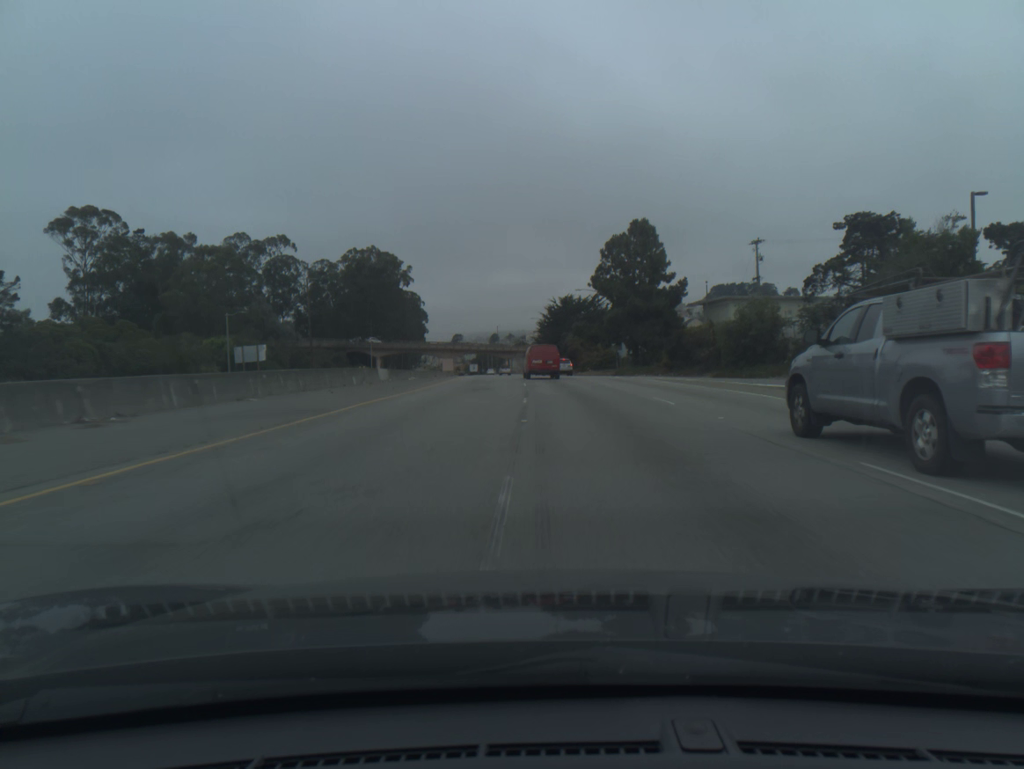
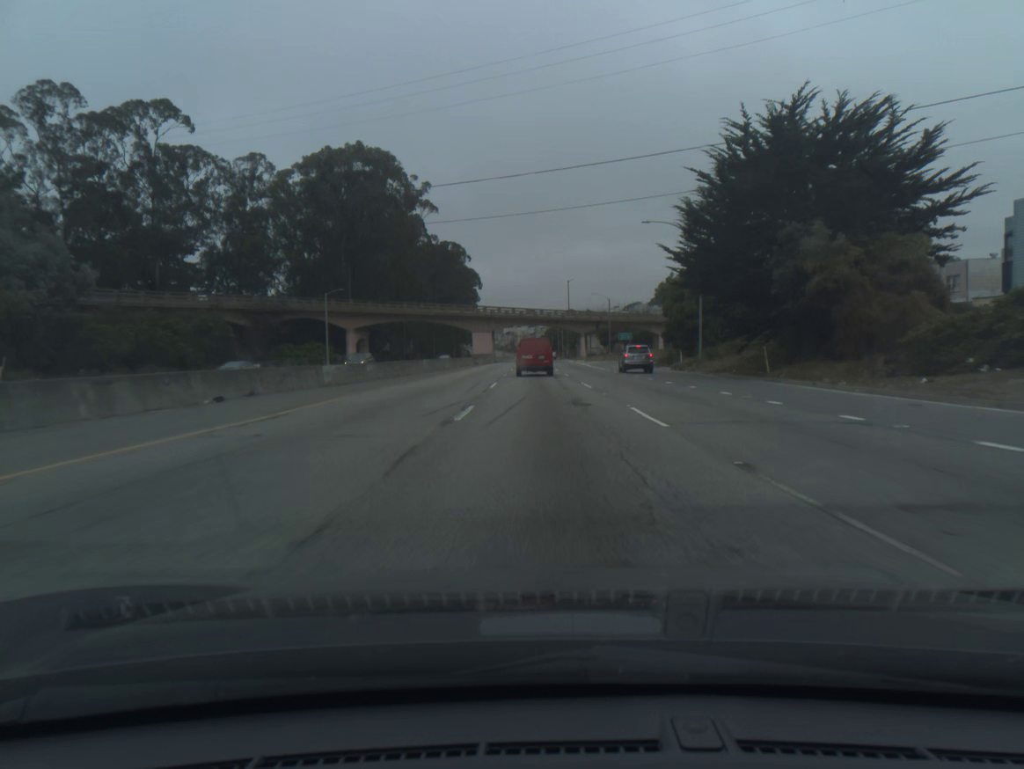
(-3.7, +88.0) m; -6°
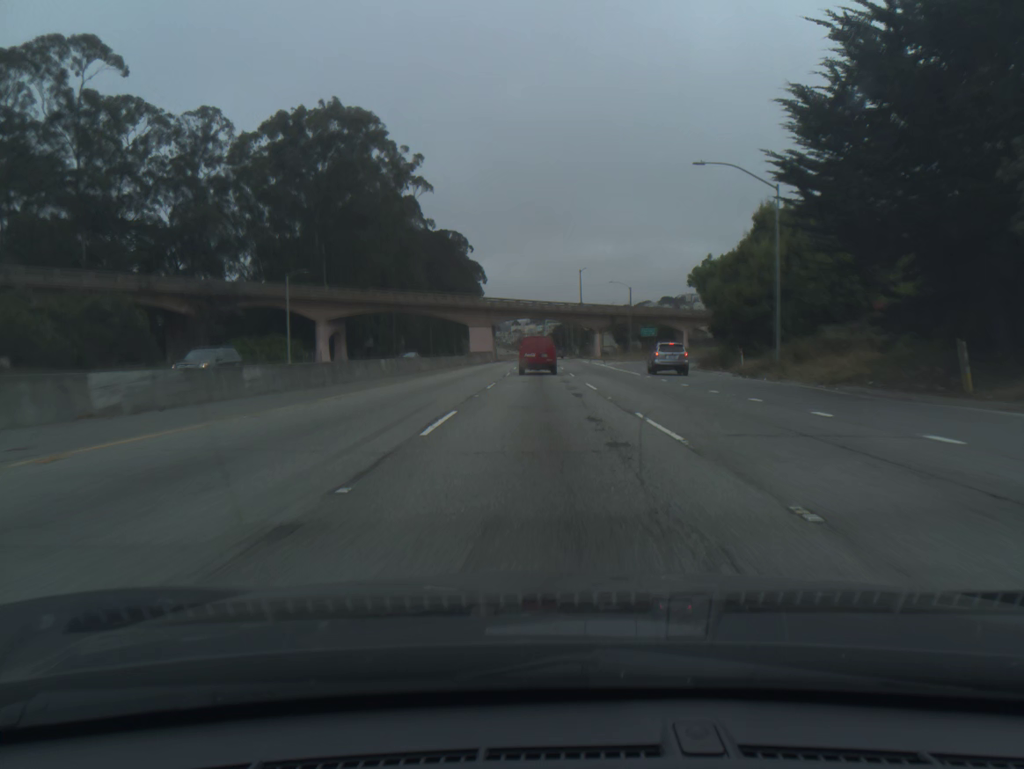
(-0.1, +17.3) m; -1°
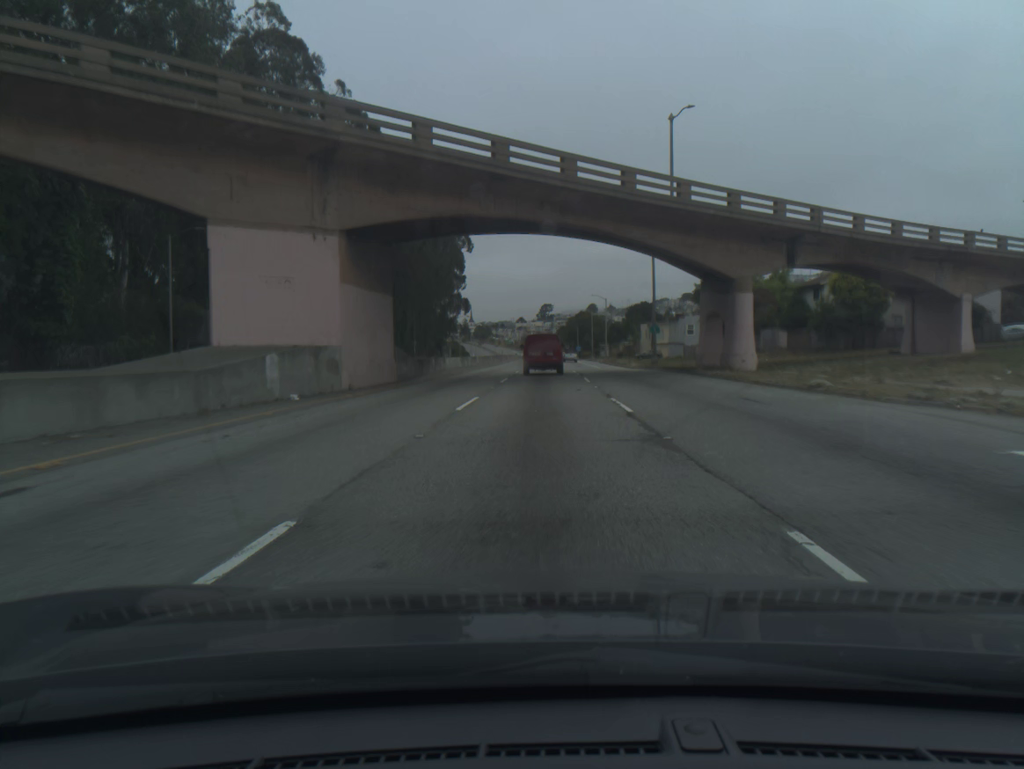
(-0.7, +84.1) m; -1°
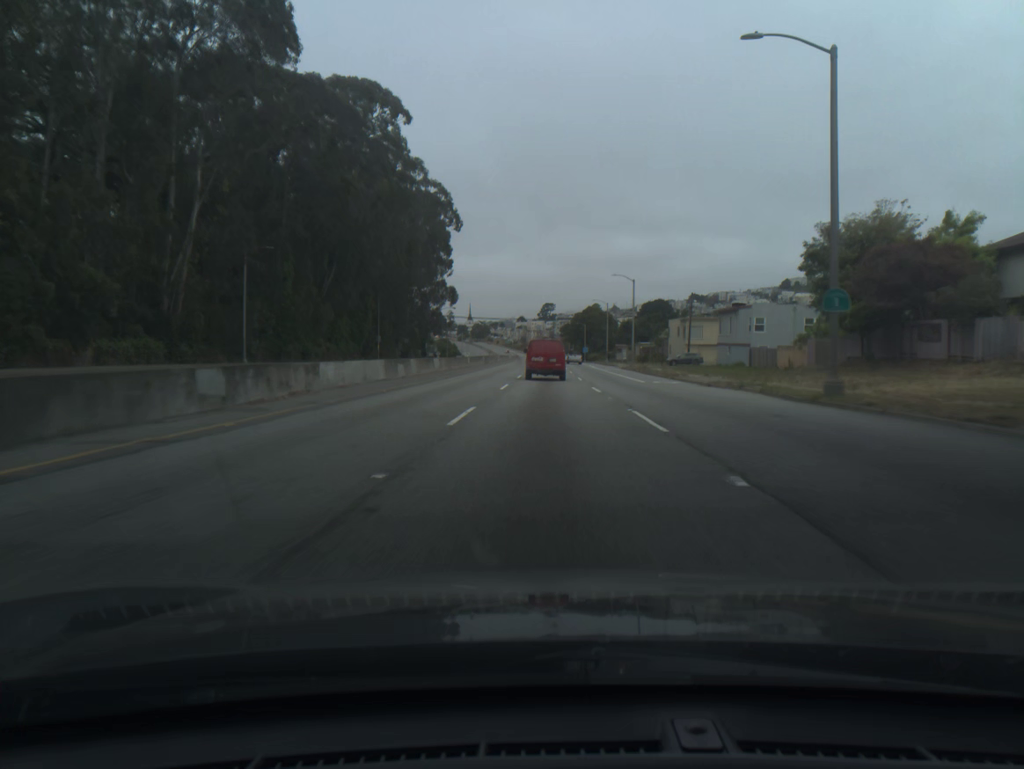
(0.0, +32.6) m; 0°
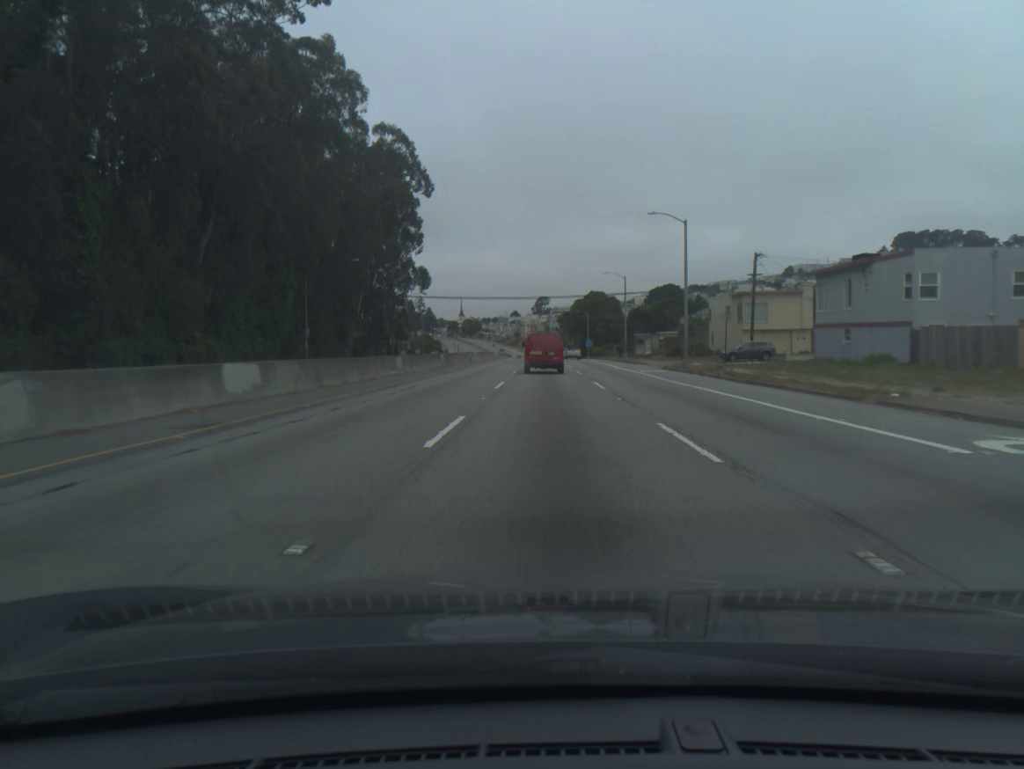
(+0.1, +32.2) m; 0°
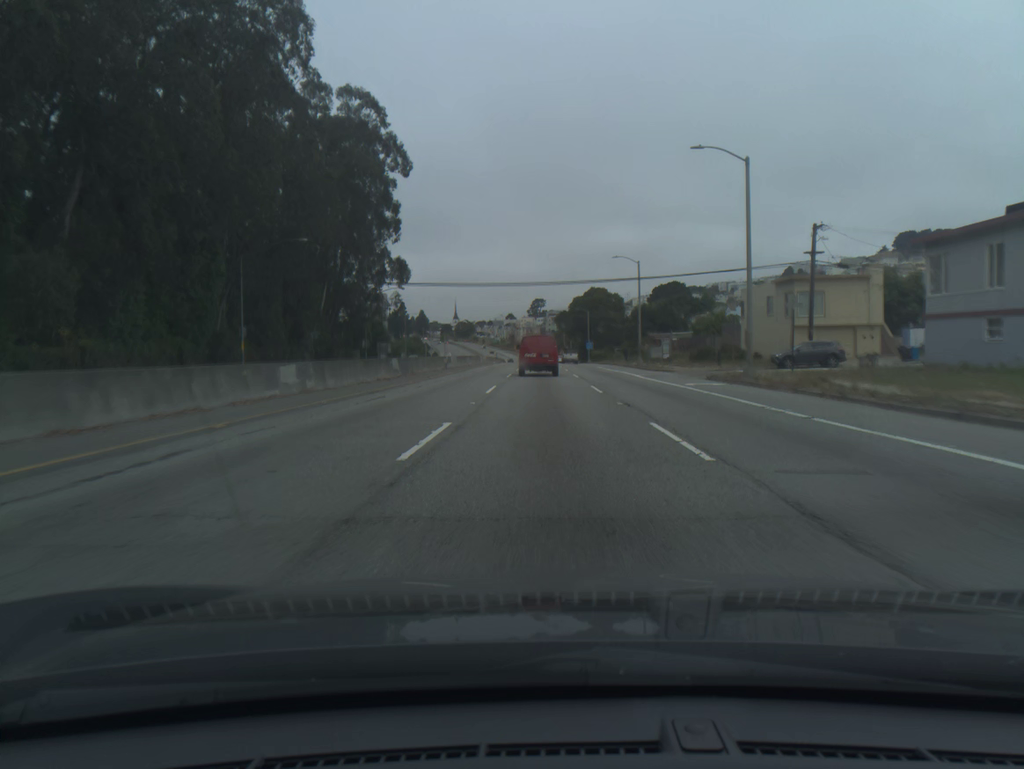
(0.0, +16.0) m; 0°
